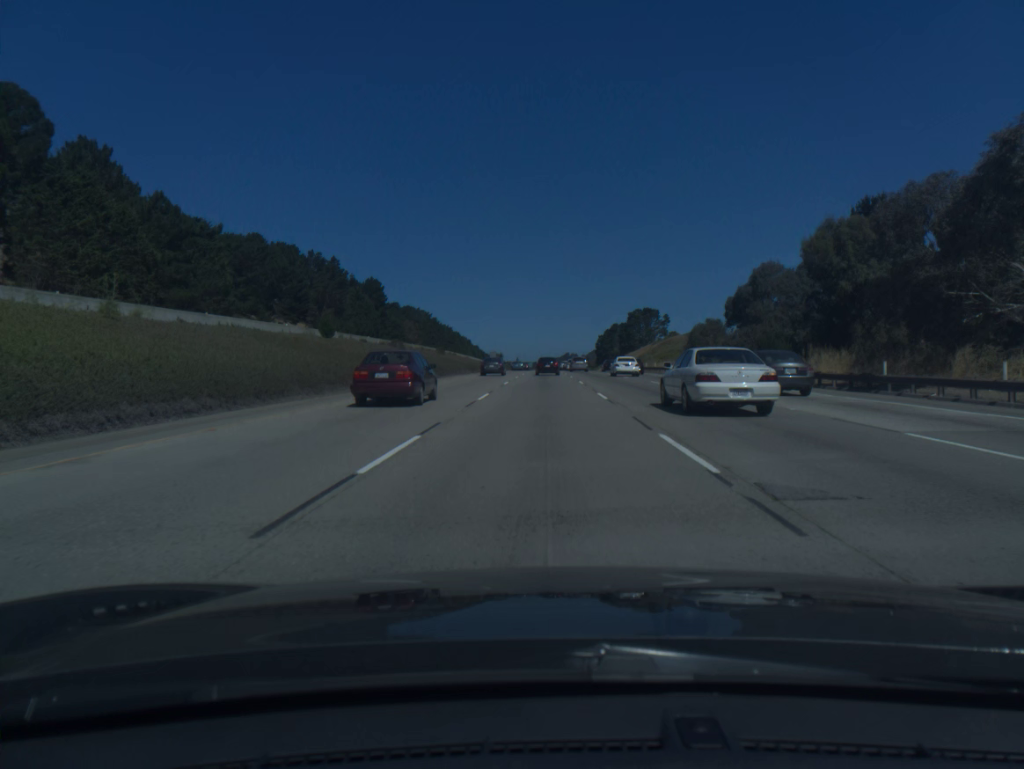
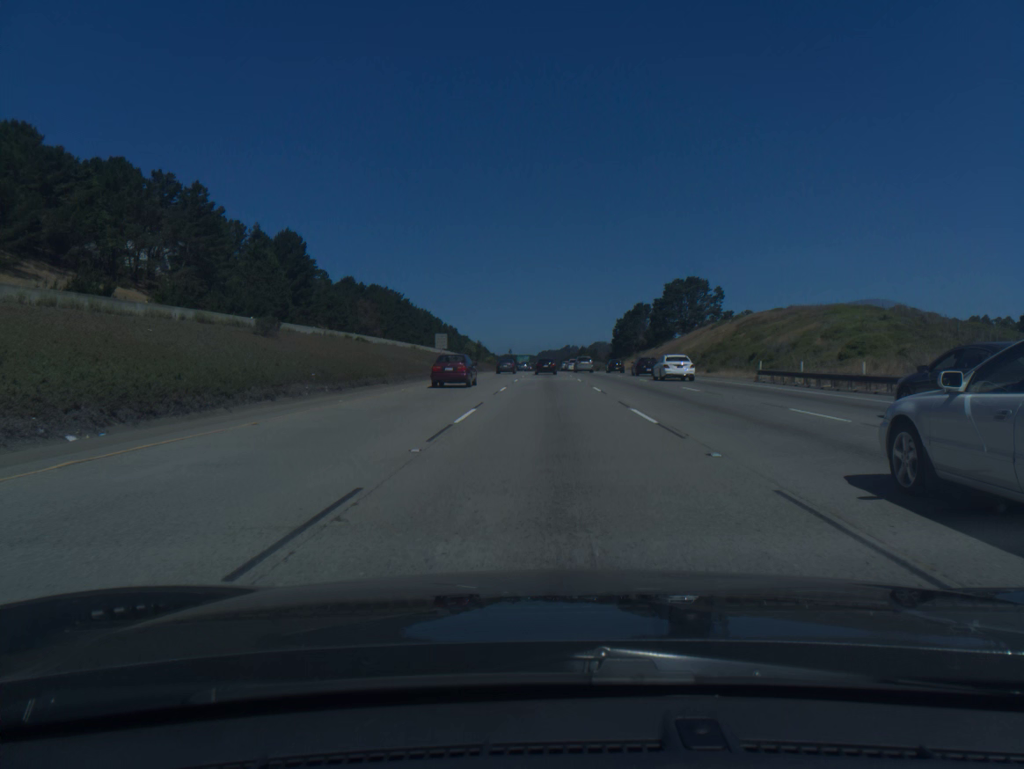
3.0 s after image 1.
(-0.3, +80.9) m; 0°
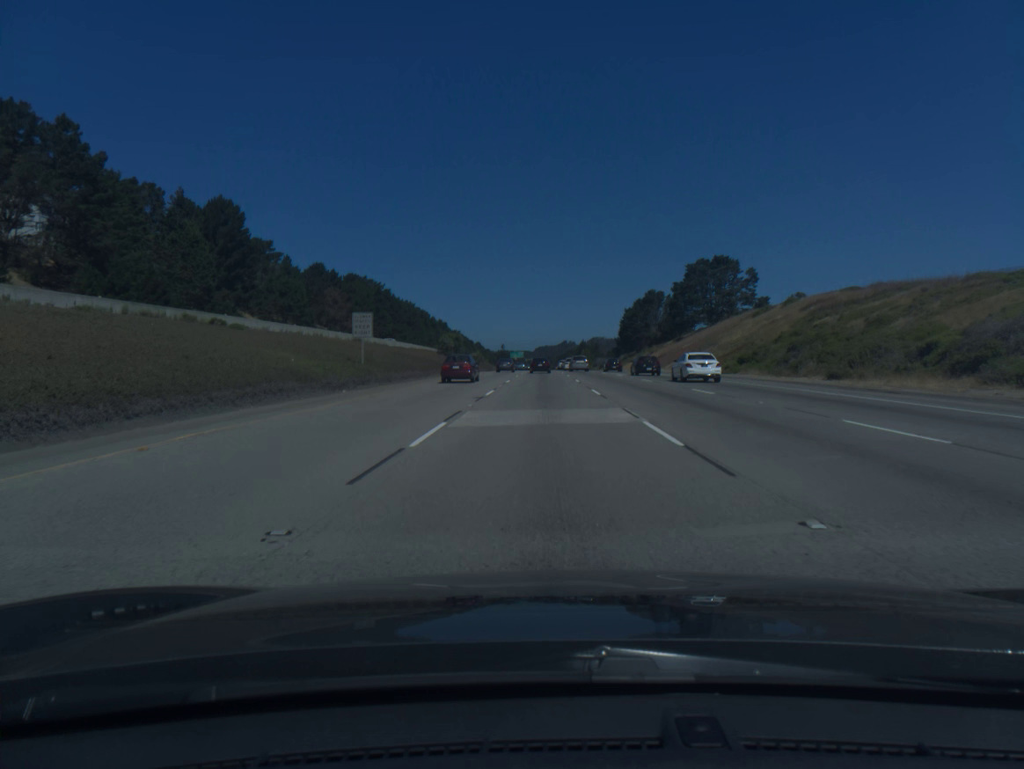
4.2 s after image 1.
(+0.1, +33.1) m; 0°
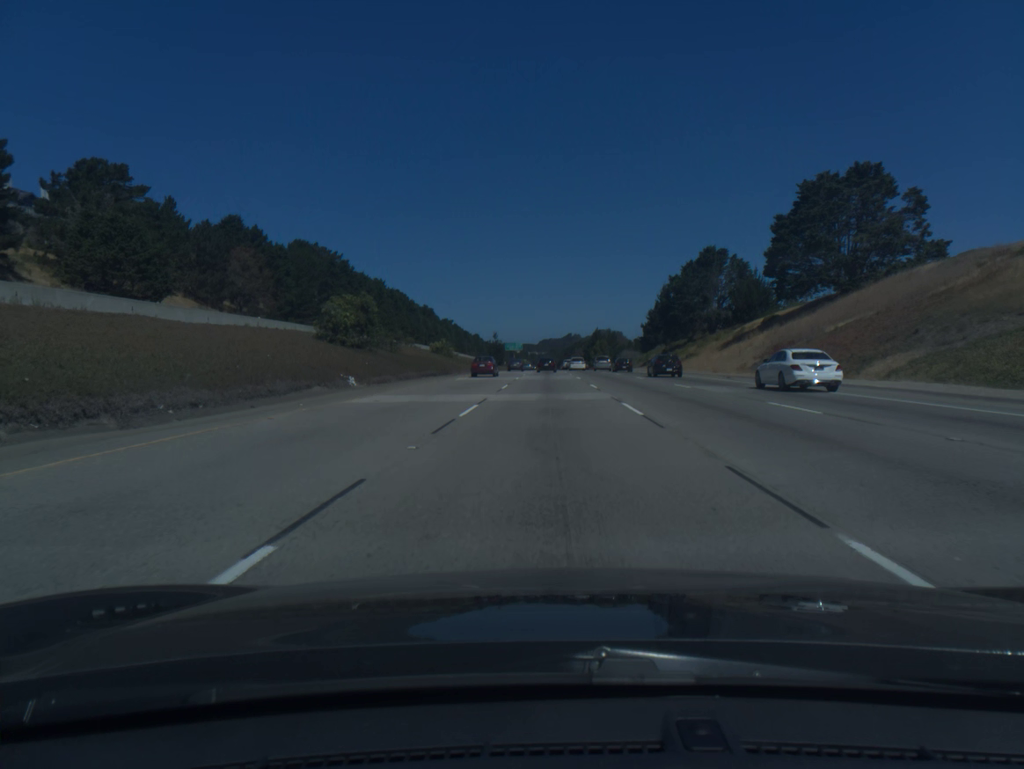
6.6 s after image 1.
(-0.3, +67.8) m; 0°
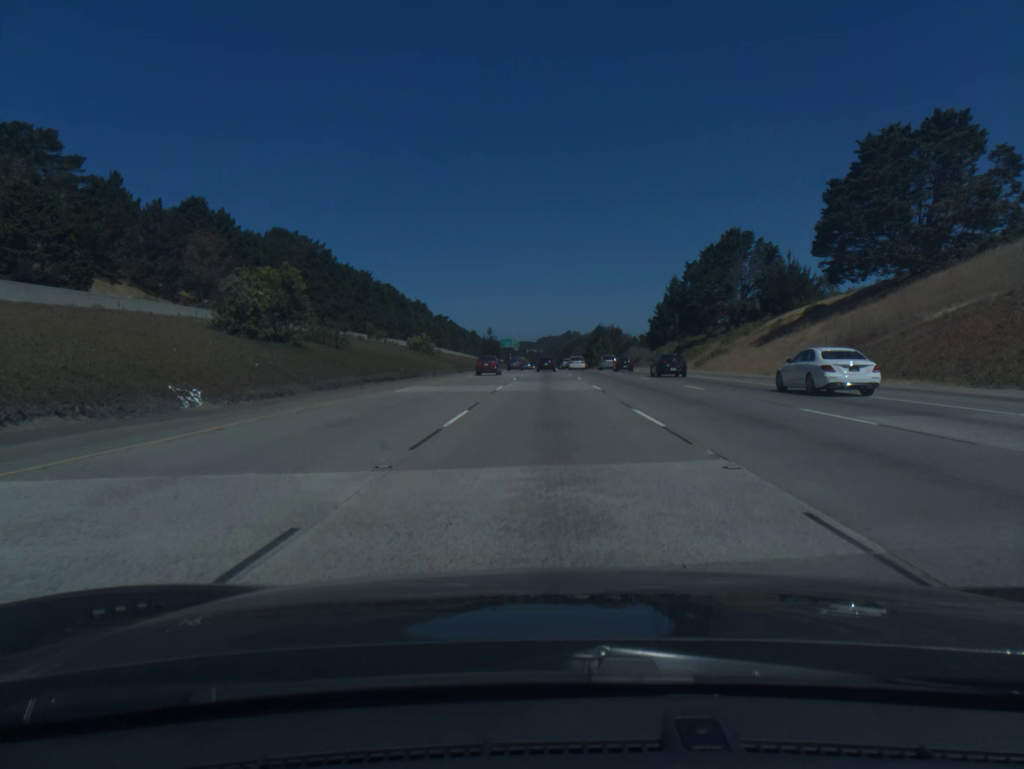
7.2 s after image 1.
(0.0, +17.3) m; 0°
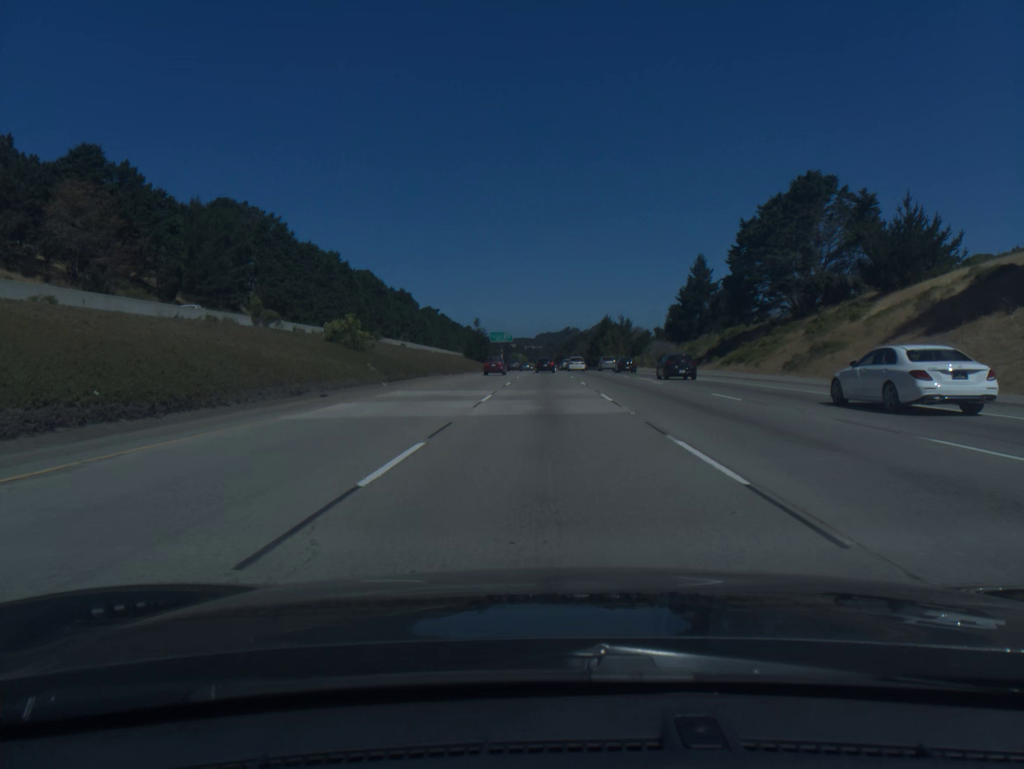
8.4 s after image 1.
(0.0, +35.0) m; 0°
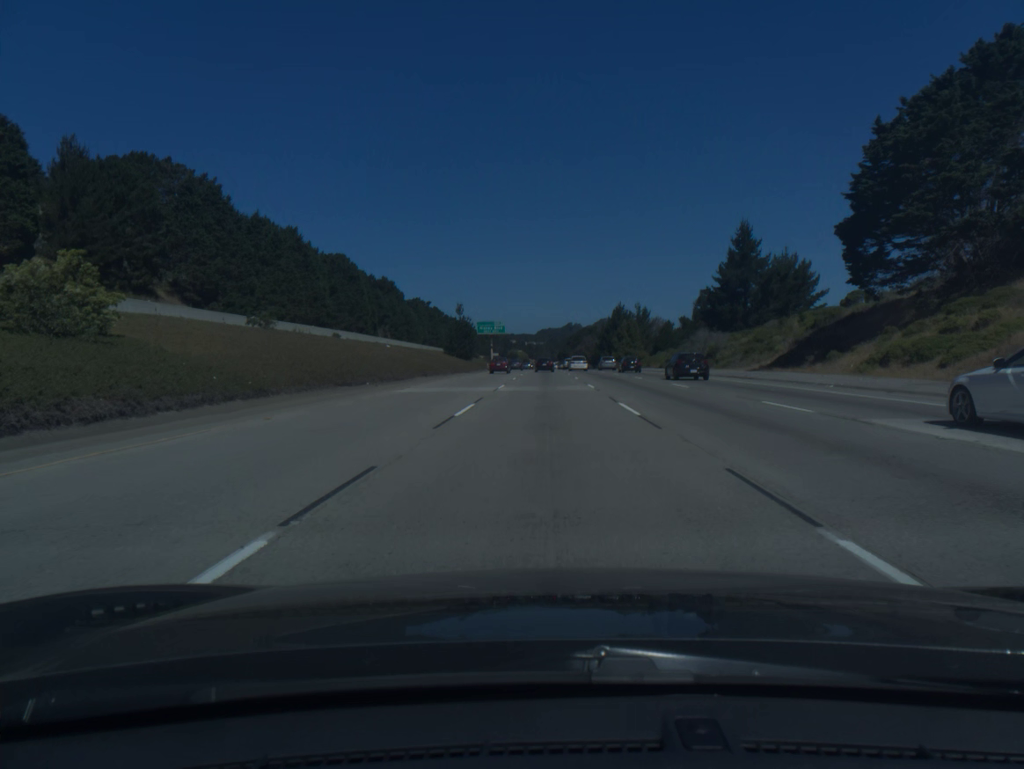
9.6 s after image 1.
(0.0, +35.4) m; 0°
